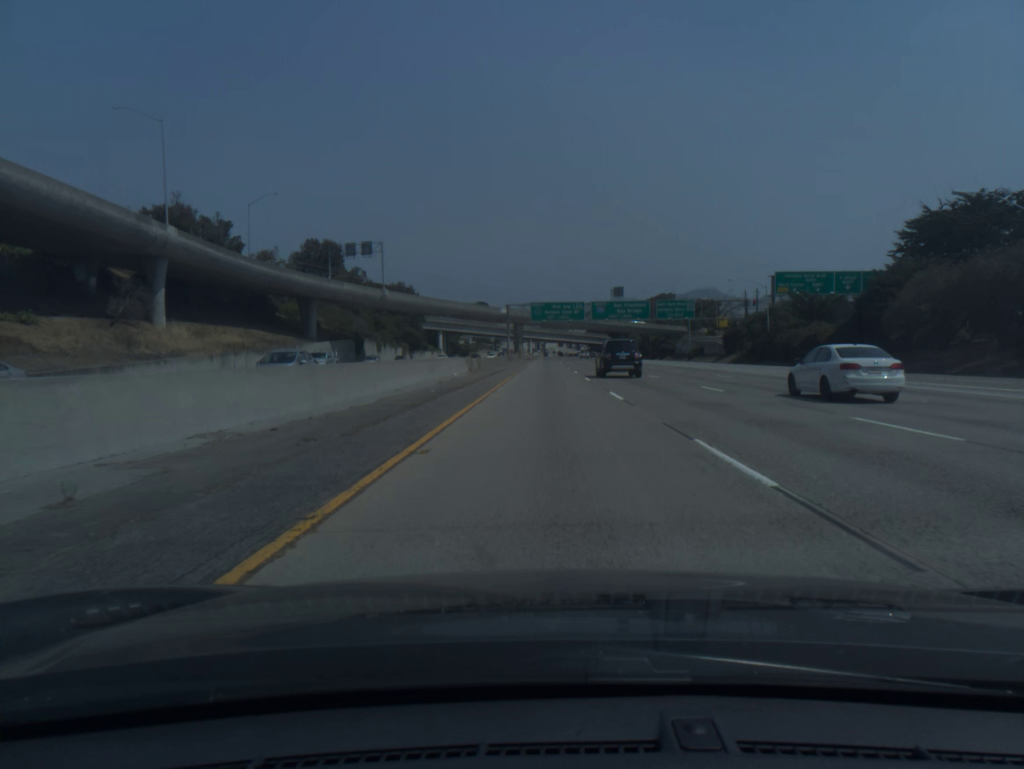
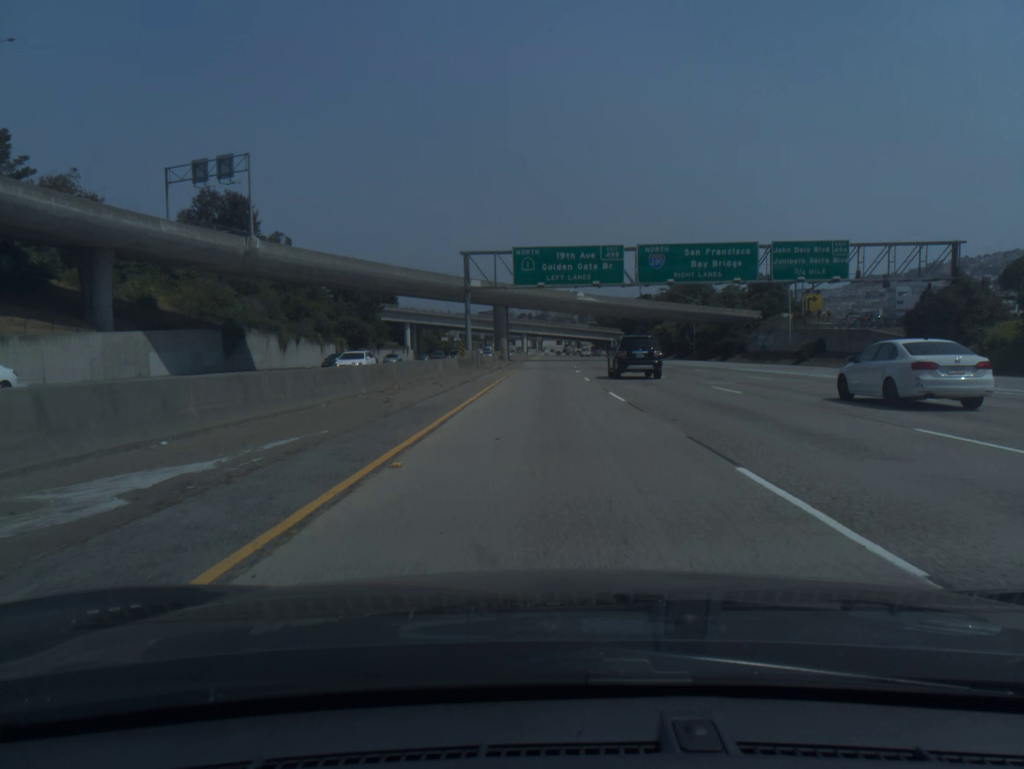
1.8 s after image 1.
(+0.2, +59.7) m; 0°
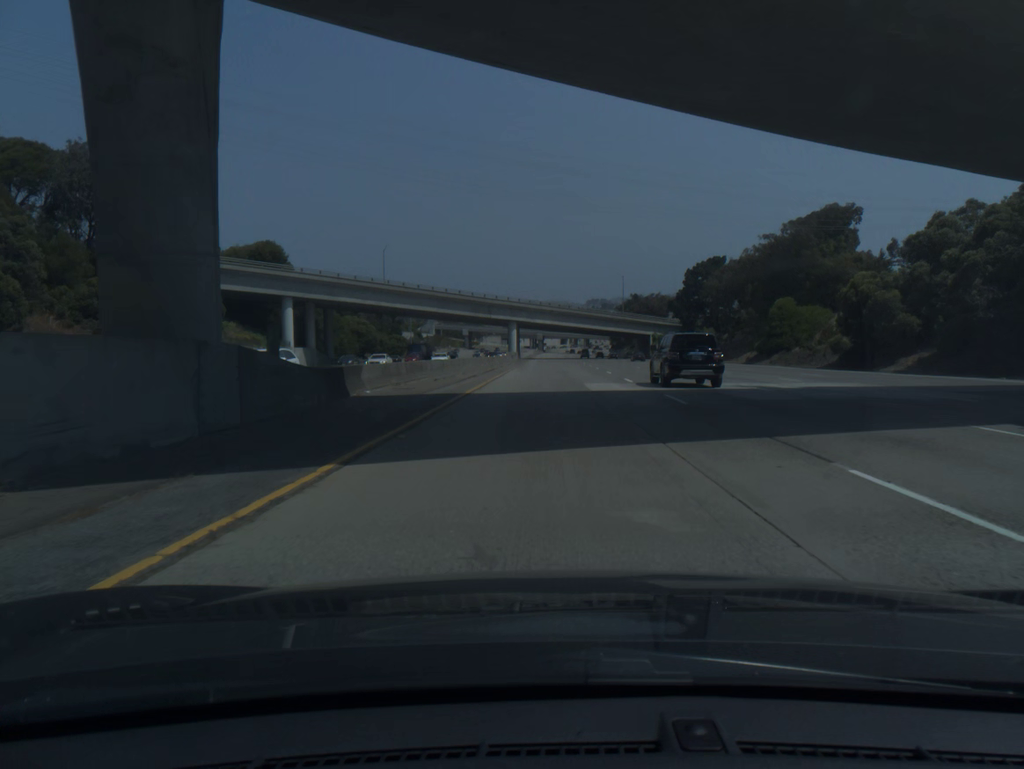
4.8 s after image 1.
(+0.3, +99.3) m; 0°
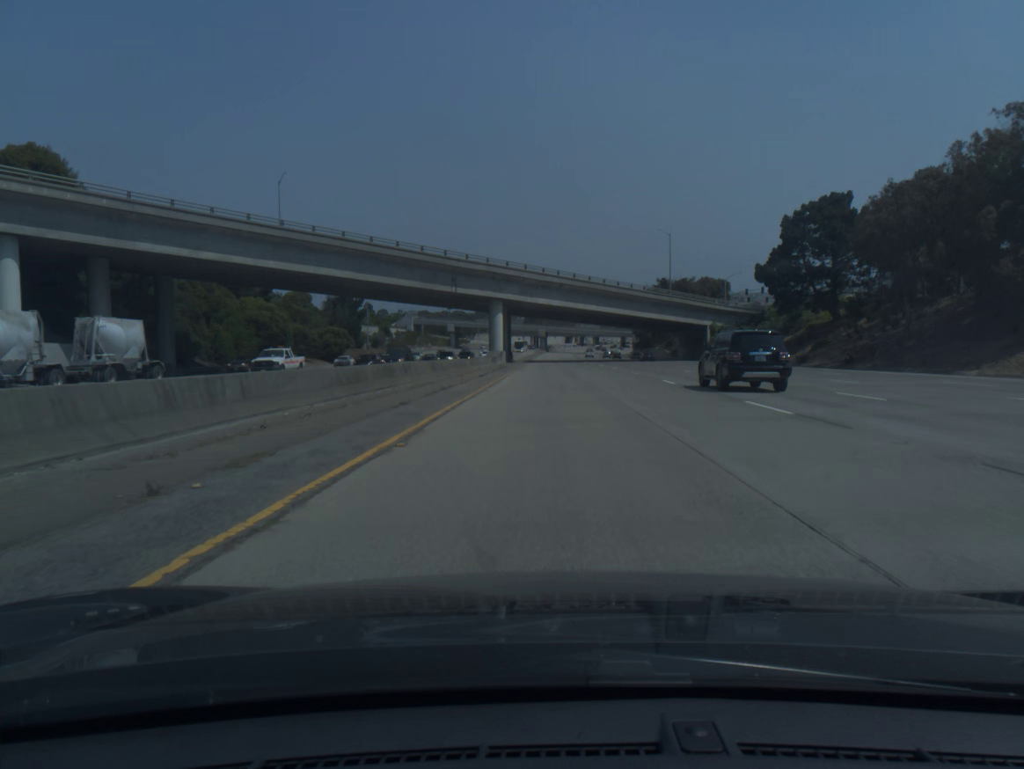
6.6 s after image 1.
(-0.4, +59.5) m; 0°
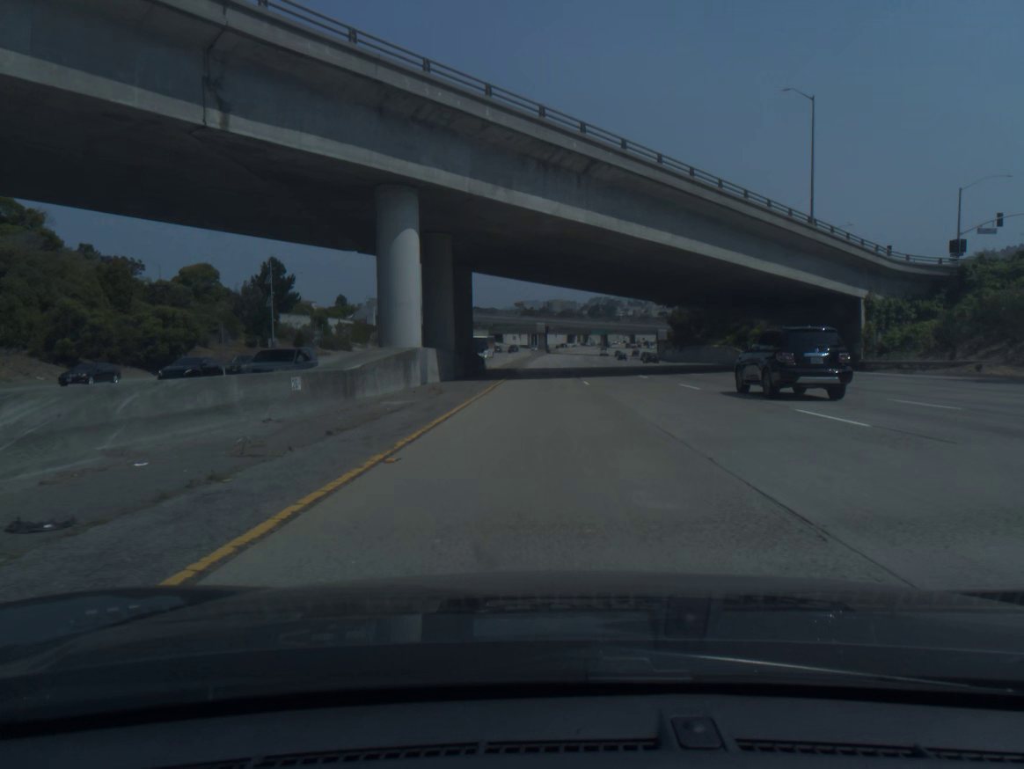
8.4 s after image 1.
(0.0, +59.5) m; 0°
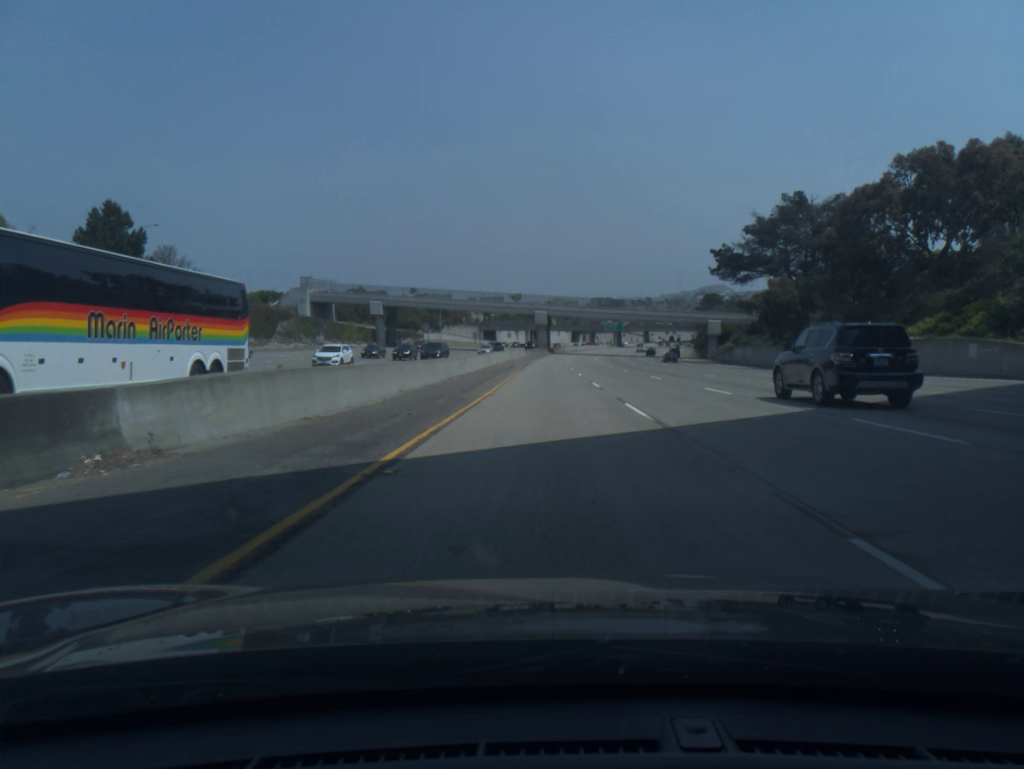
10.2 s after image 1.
(0.0, +59.6) m; 0°
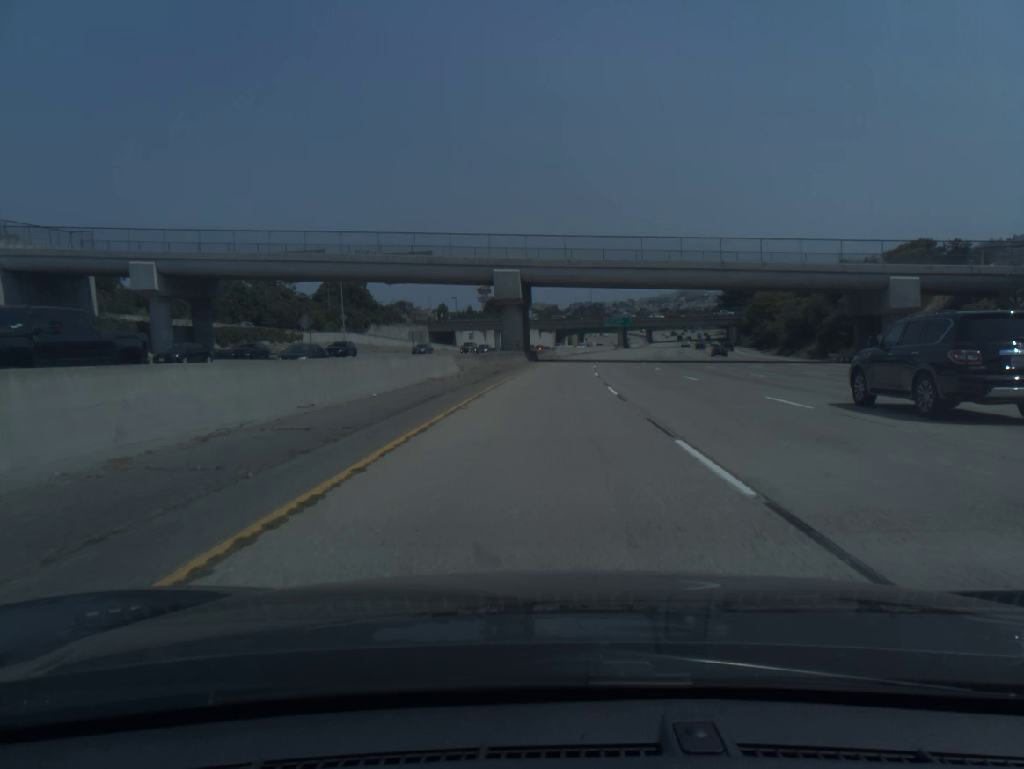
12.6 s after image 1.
(+0.7, +79.5) m; +1°
